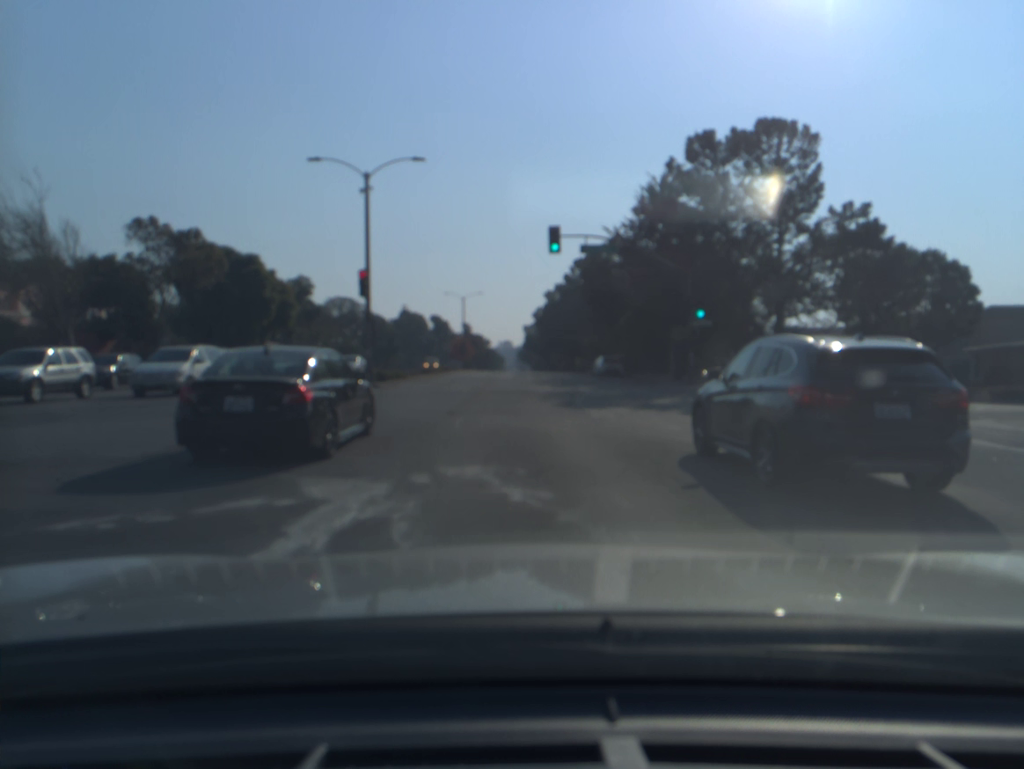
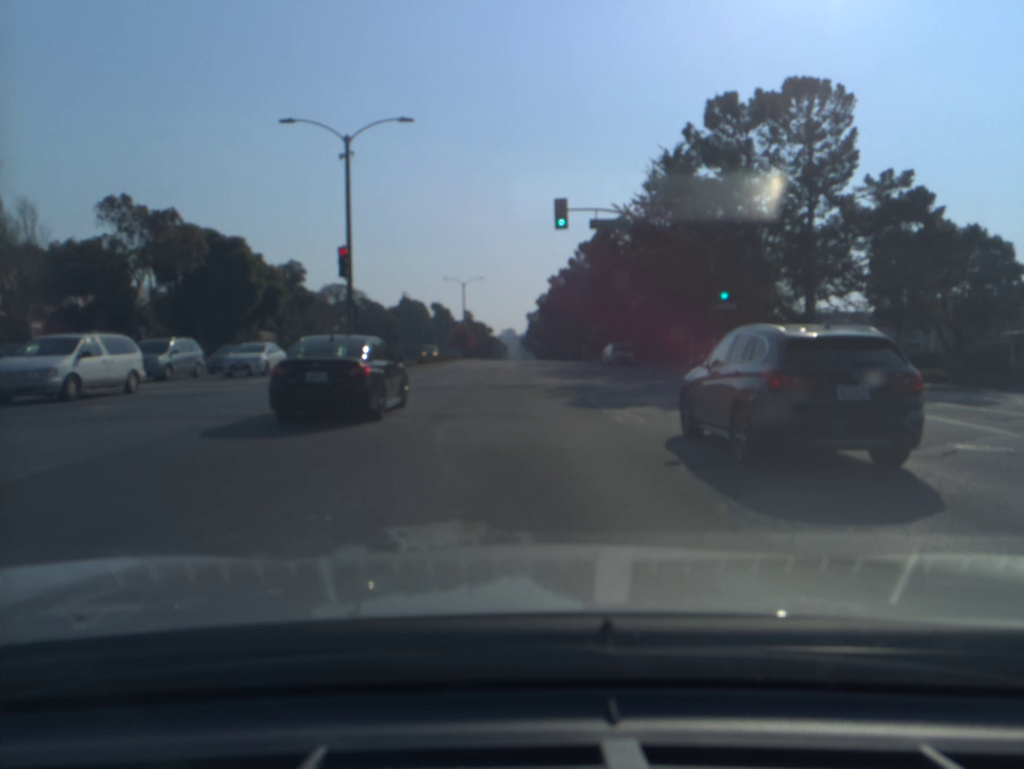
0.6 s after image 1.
(0.0, +3.5) m; 0°
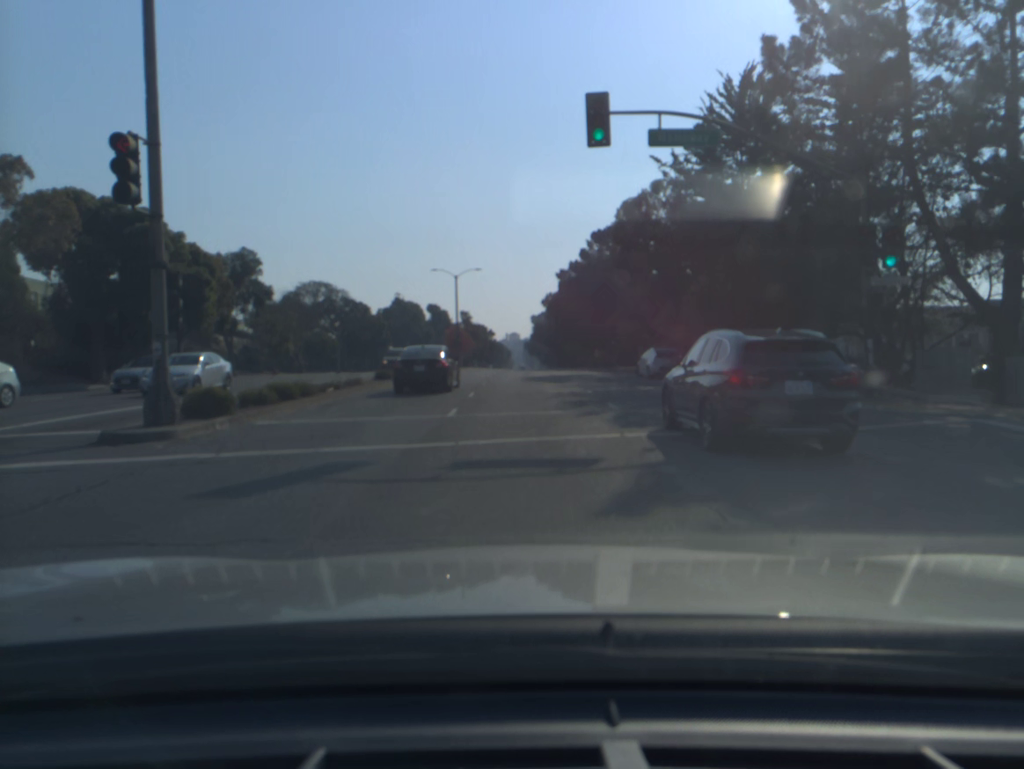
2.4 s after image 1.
(-0.2, +14.7) m; -1°
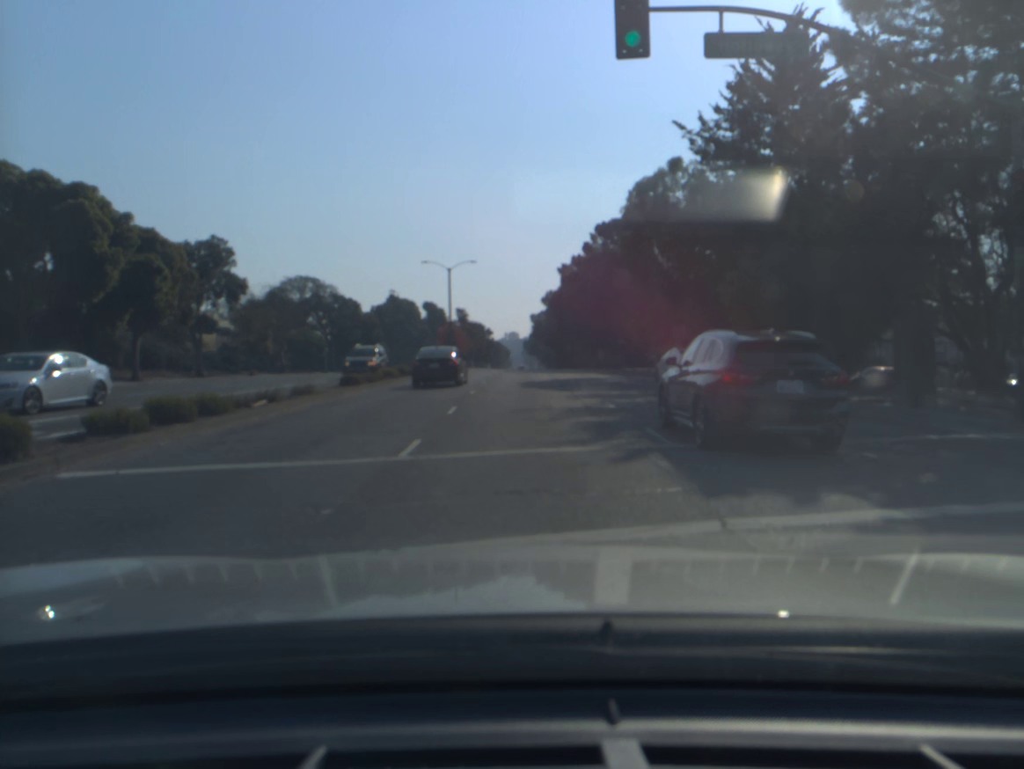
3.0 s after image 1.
(0.0, +6.0) m; +1°
